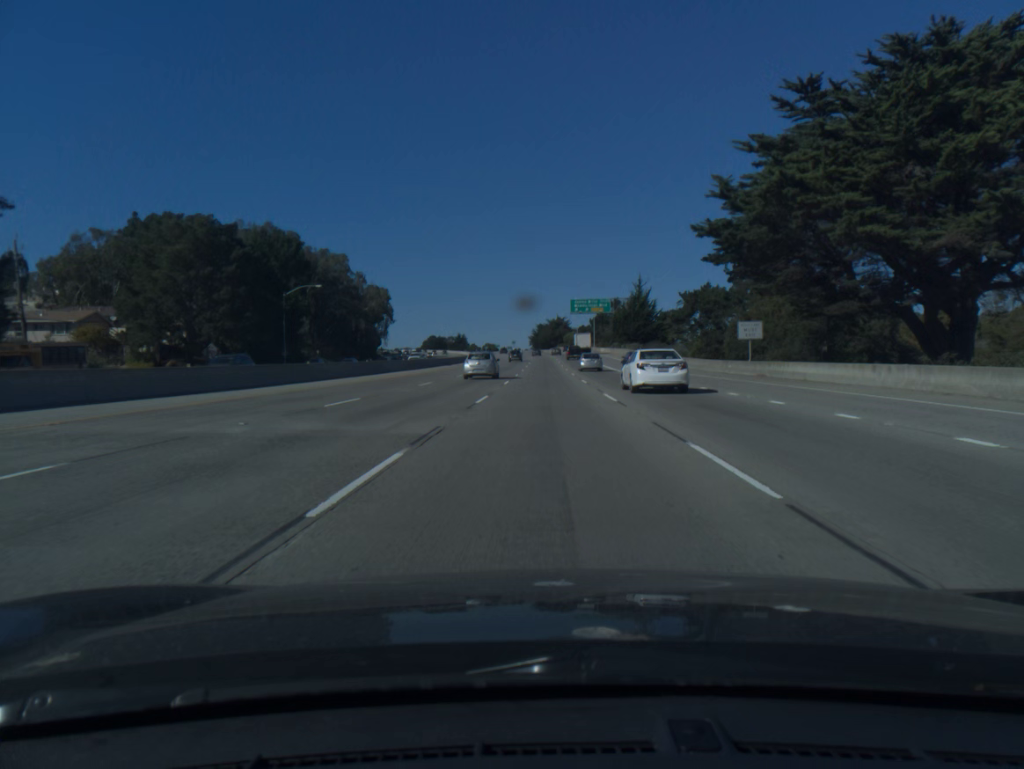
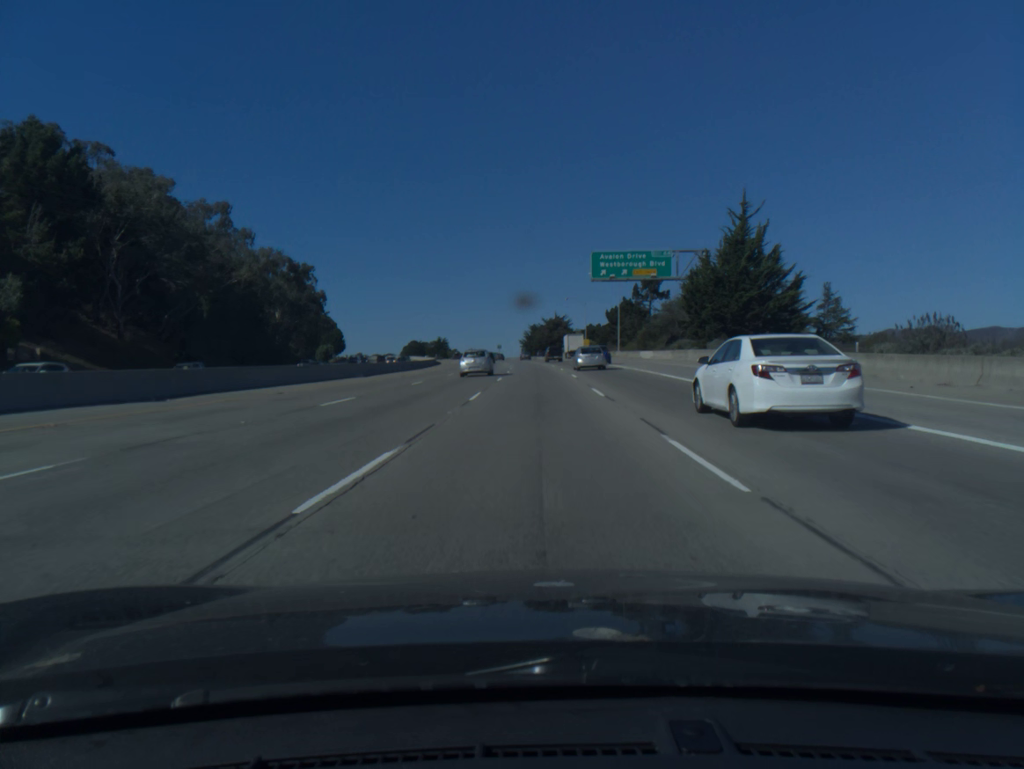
(+0.2, +72.6) m; 0°
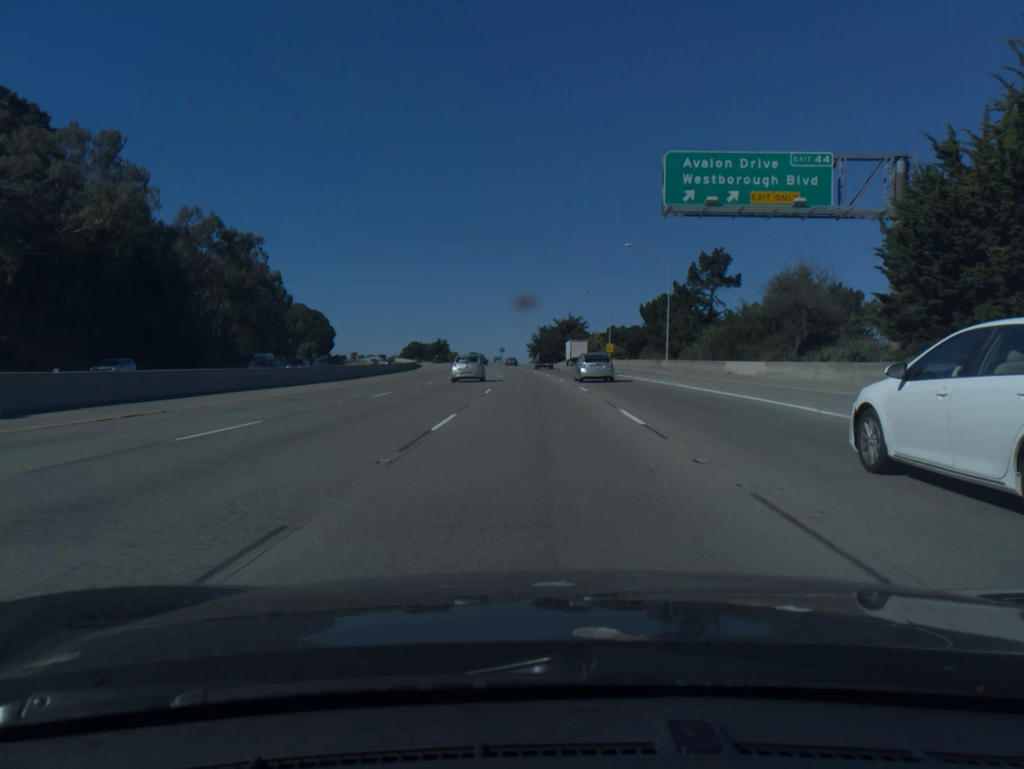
(-0.2, +36.9) m; -1°
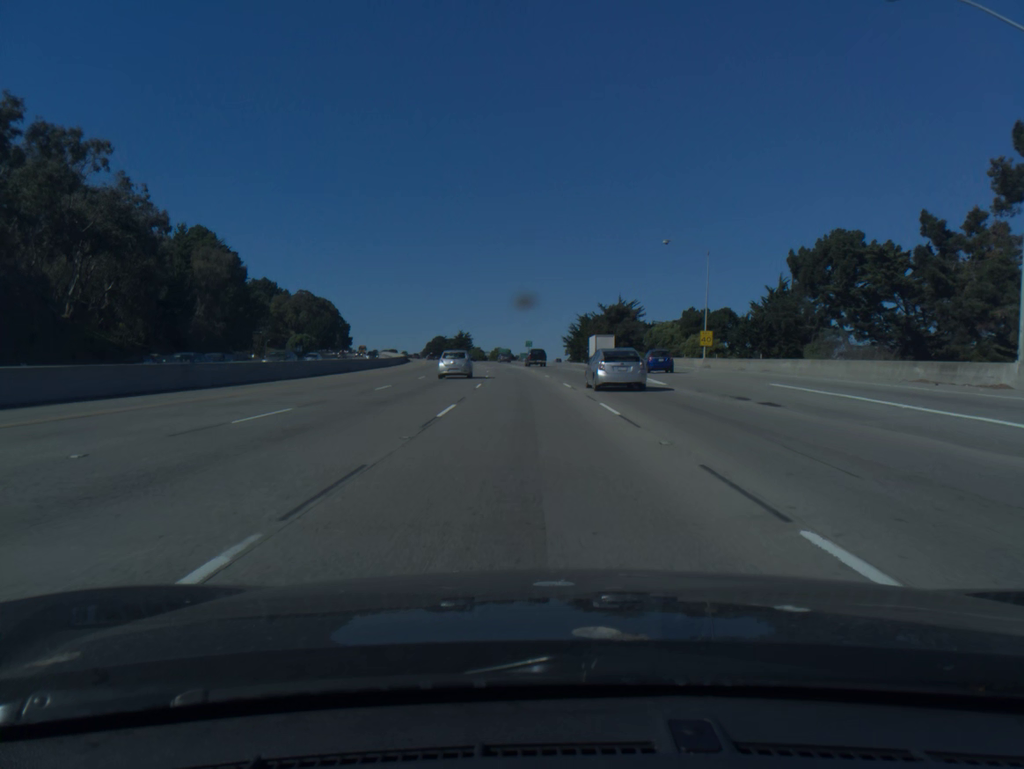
(-1.0, +56.1) m; -2°
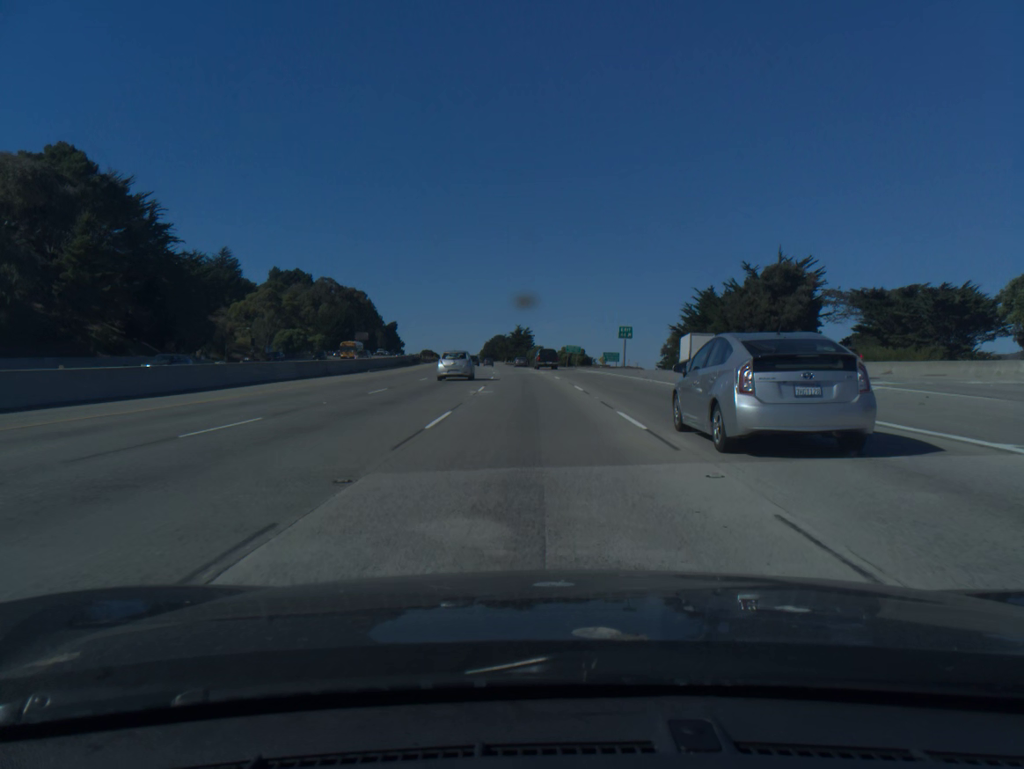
(-3.4, +75.6) m; -5°
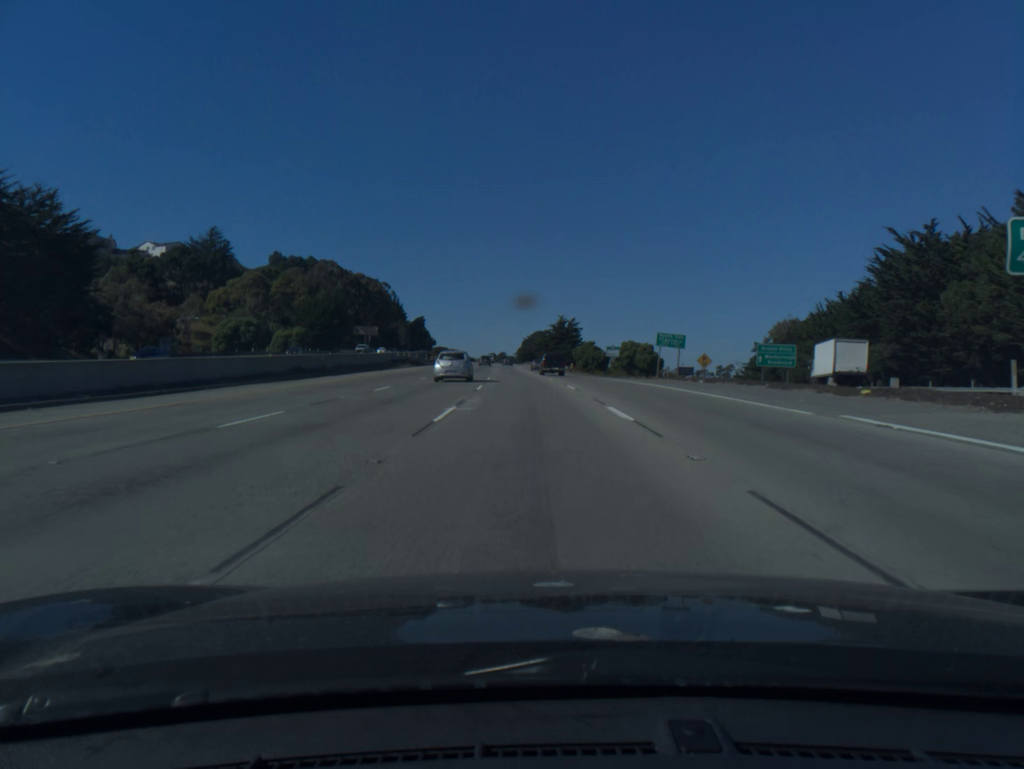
(-1.6, +57.0) m; -3°
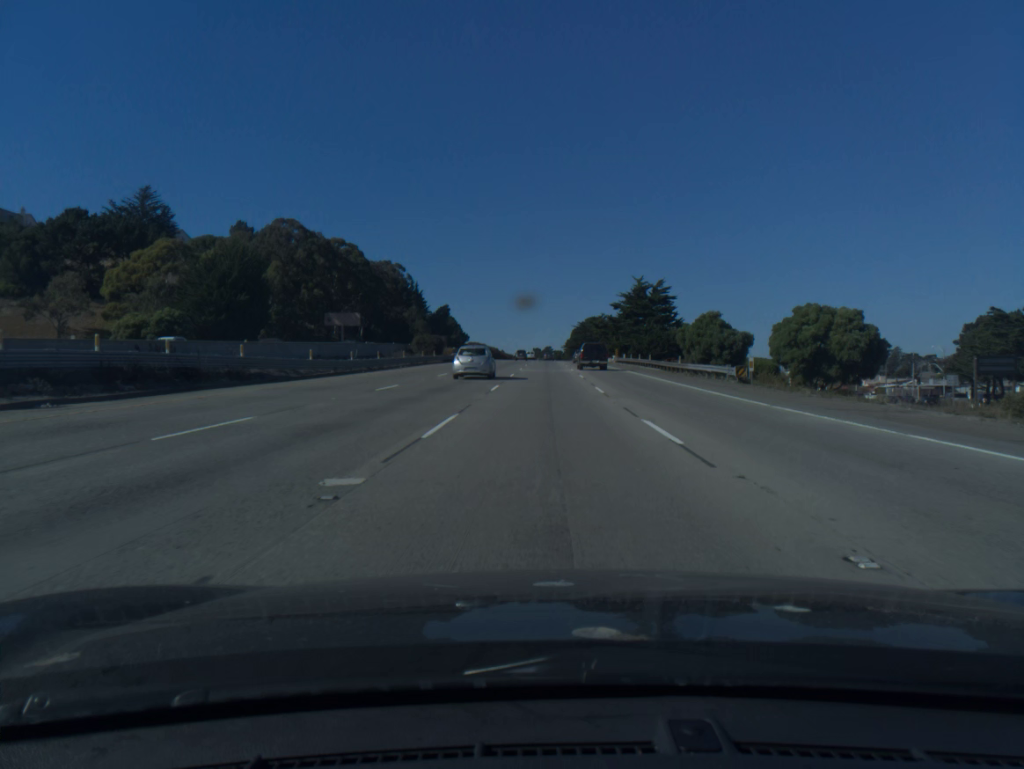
(-2.9, +76.3) m; -3°
